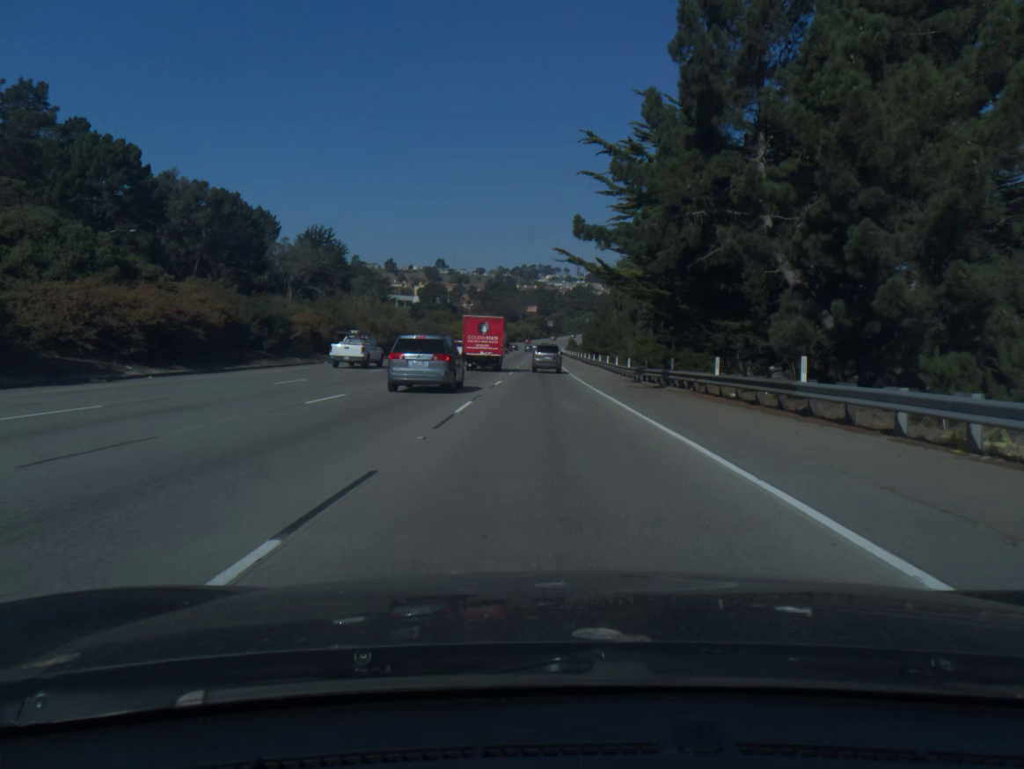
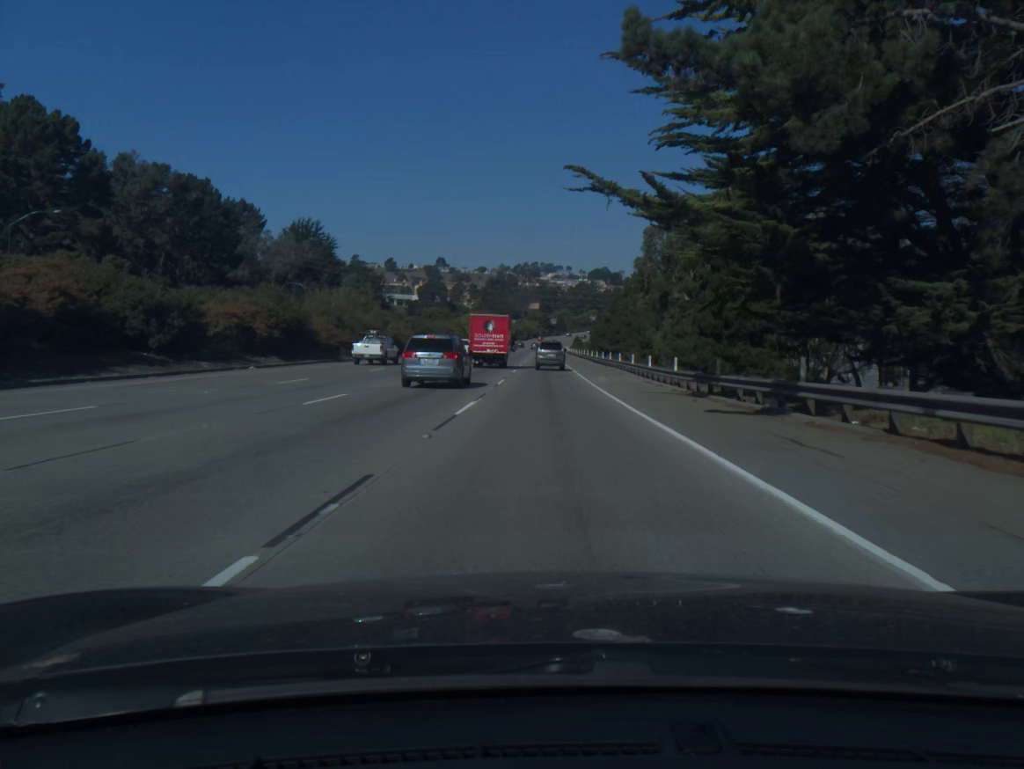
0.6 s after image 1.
(-0.1, +15.0) m; 0°
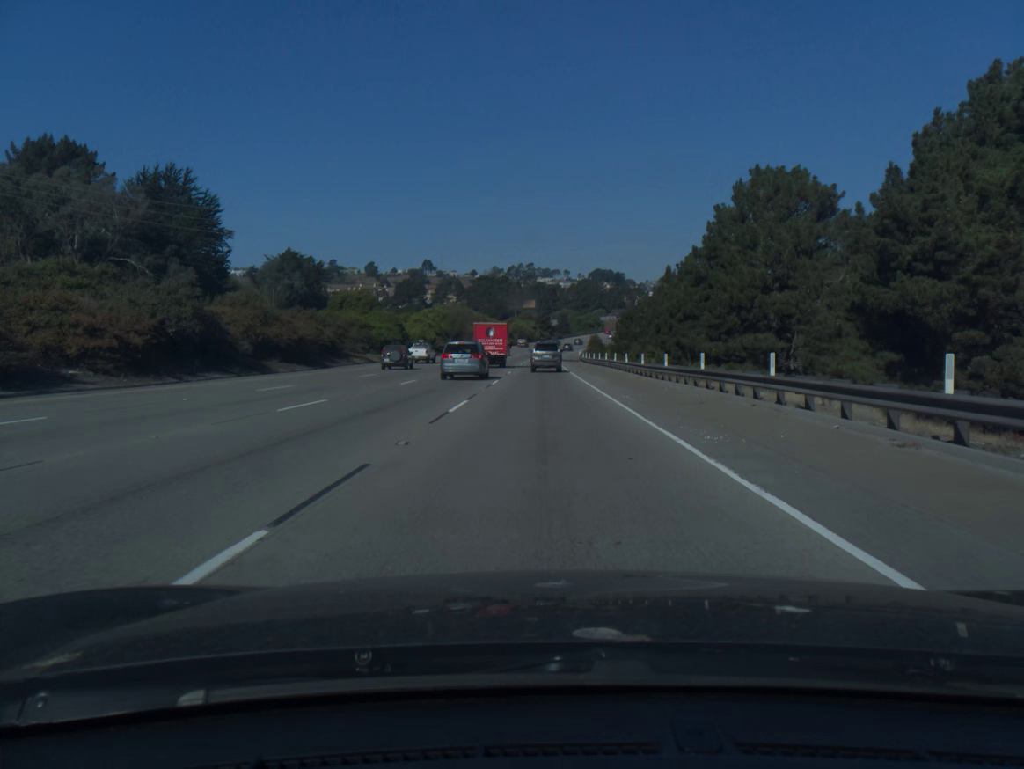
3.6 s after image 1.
(+0.2, +74.2) m; 0°
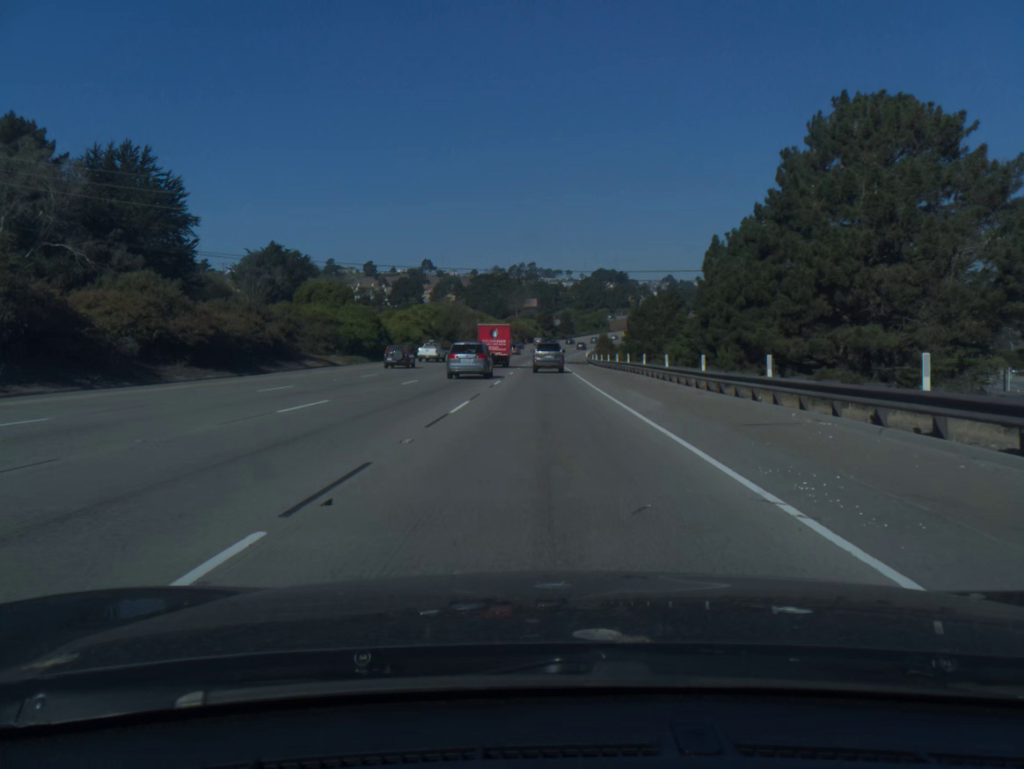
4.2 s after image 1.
(0.0, +14.6) m; 0°
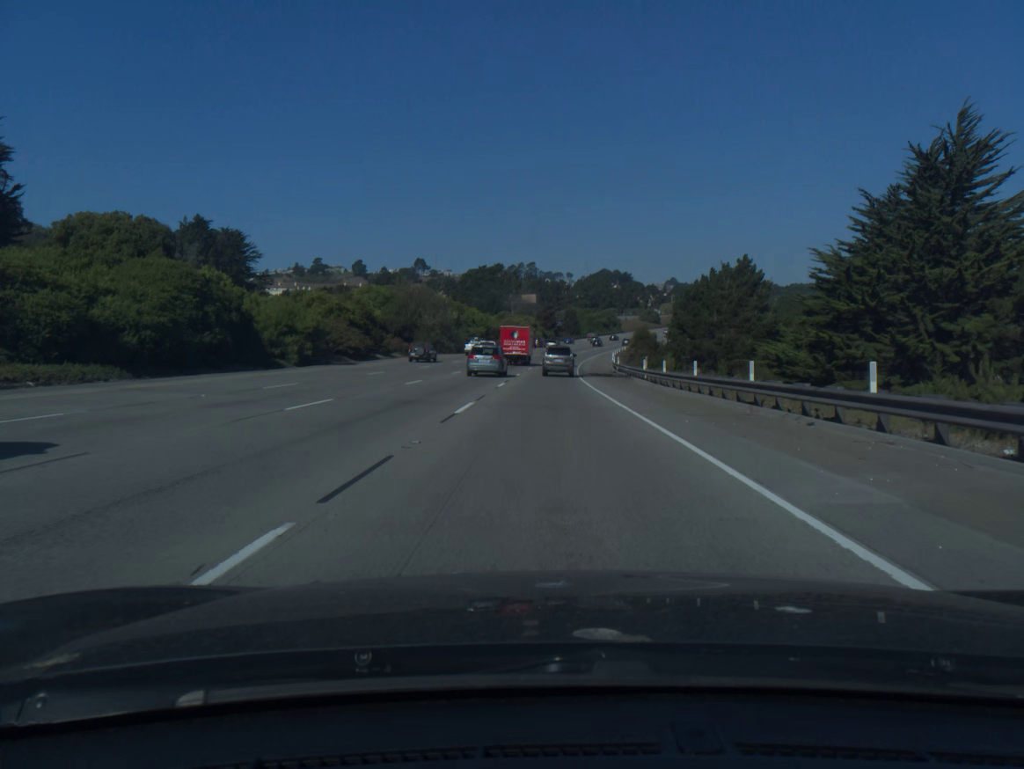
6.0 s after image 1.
(0.0, +43.4) m; 0°
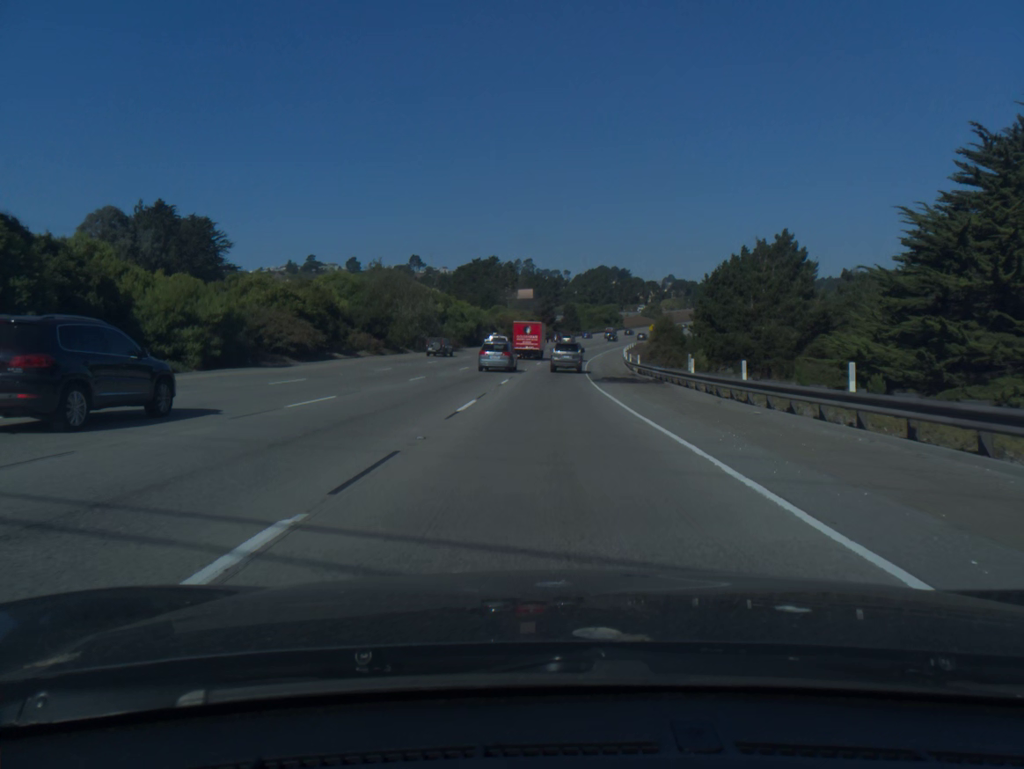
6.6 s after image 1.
(0.0, +14.4) m; 0°
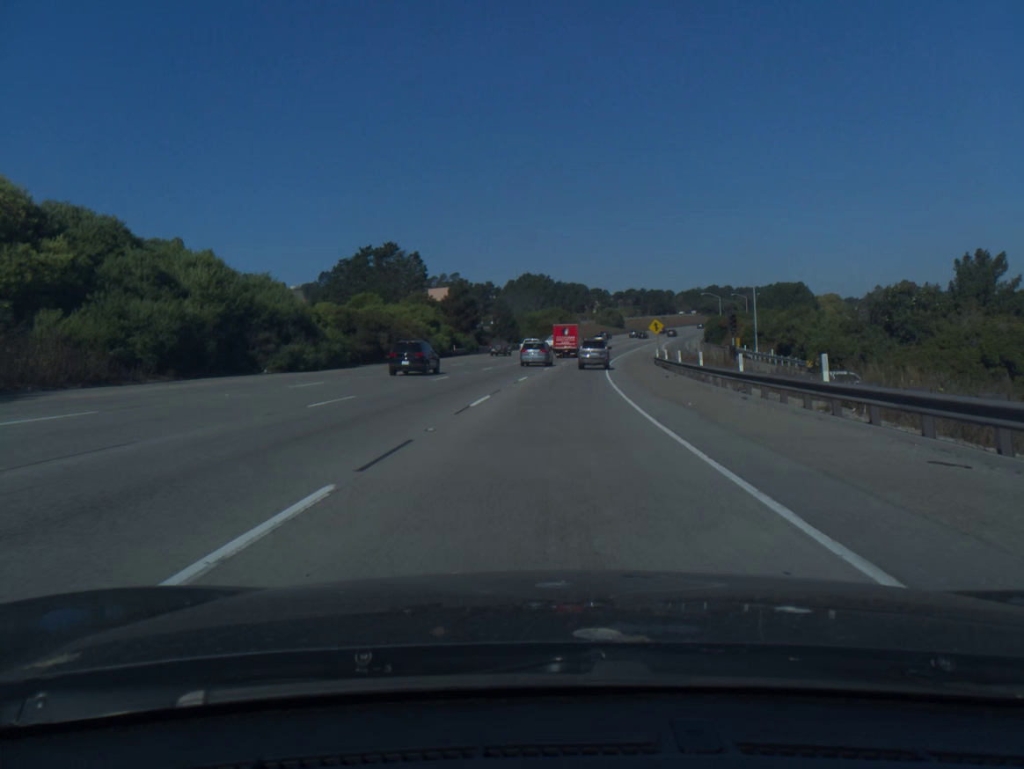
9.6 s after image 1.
(+2.3, +71.5) m; +5°
